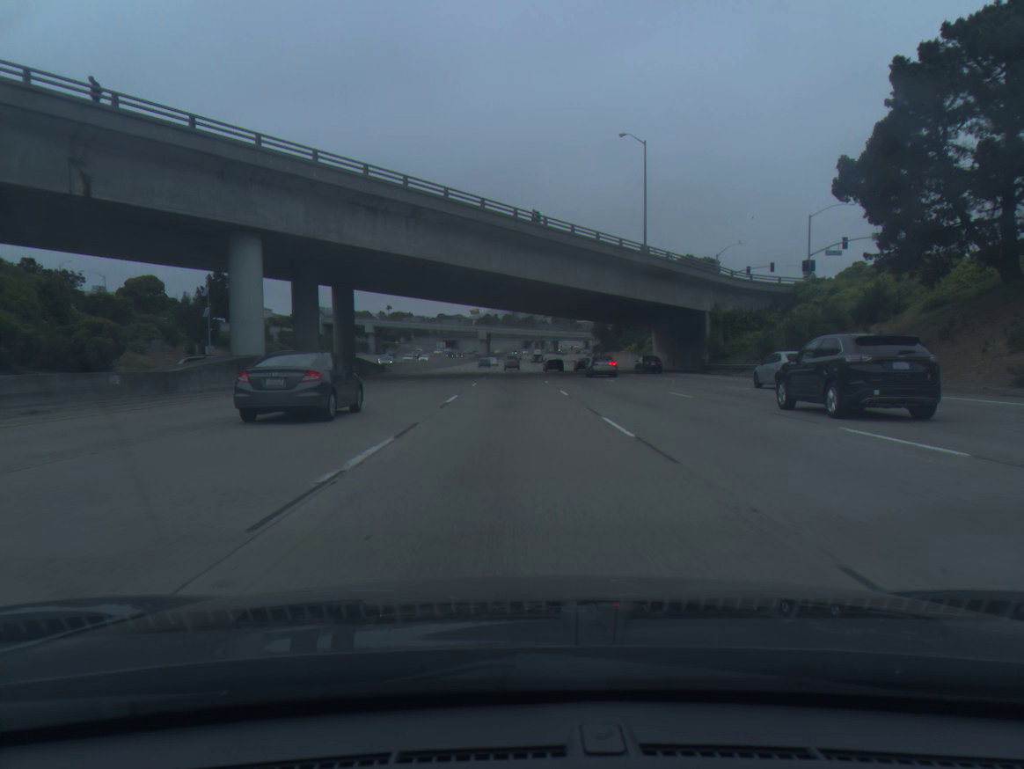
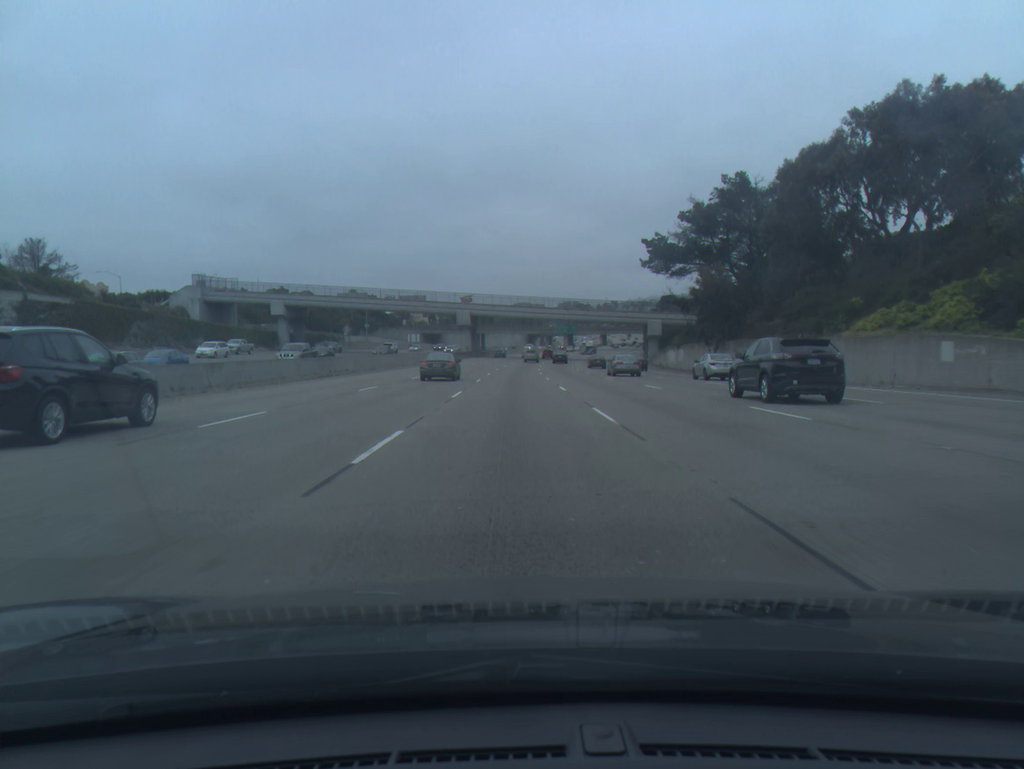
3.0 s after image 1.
(-0.6, +83.4) m; 0°
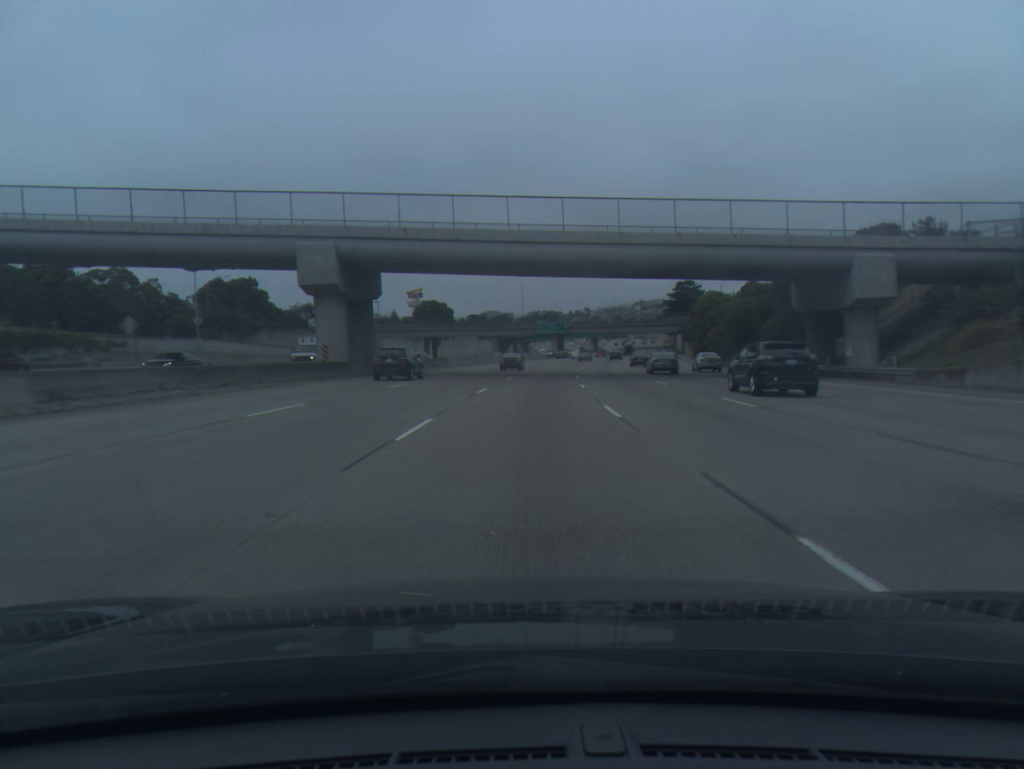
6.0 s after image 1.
(+0.3, +83.4) m; +2°
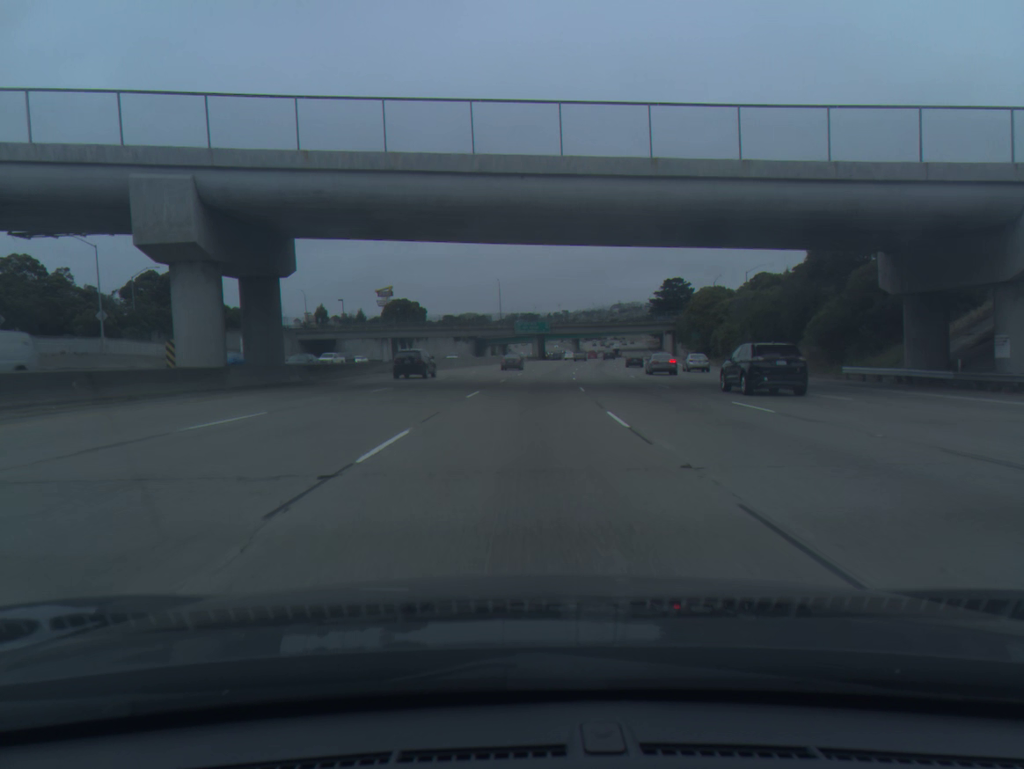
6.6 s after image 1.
(+0.2, +16.6) m; +2°
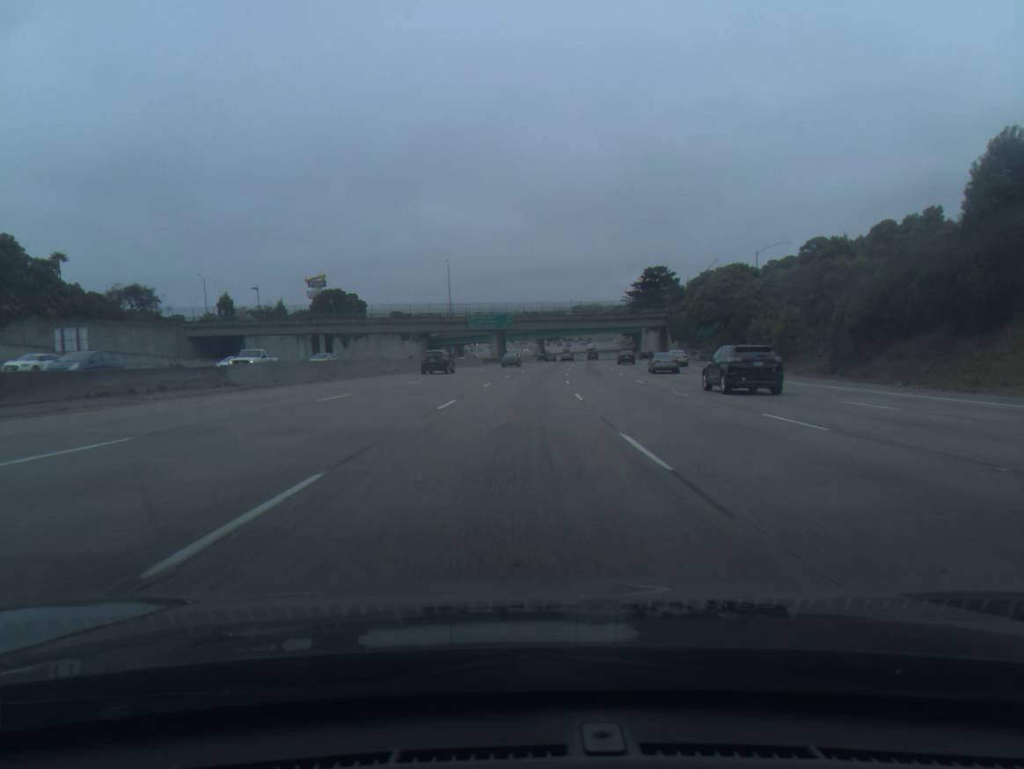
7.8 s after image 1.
(+0.9, +33.2) m; +3°
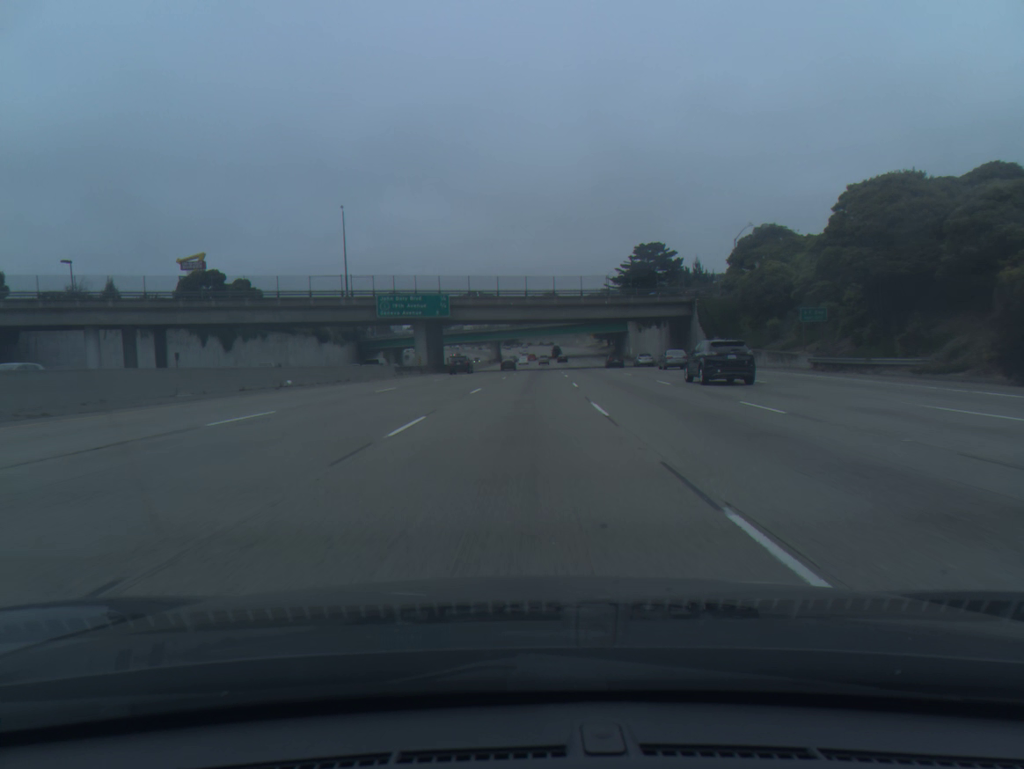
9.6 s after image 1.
(+1.5, +49.7) m; +3°
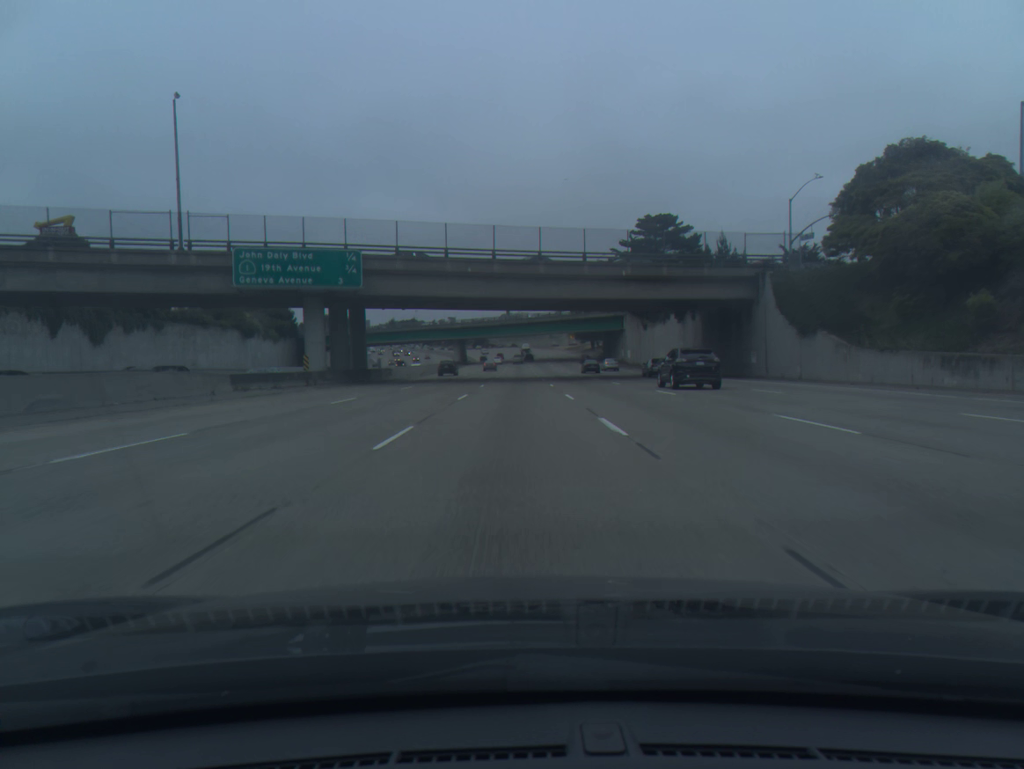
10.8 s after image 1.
(+0.6, +33.1) m; +2°
